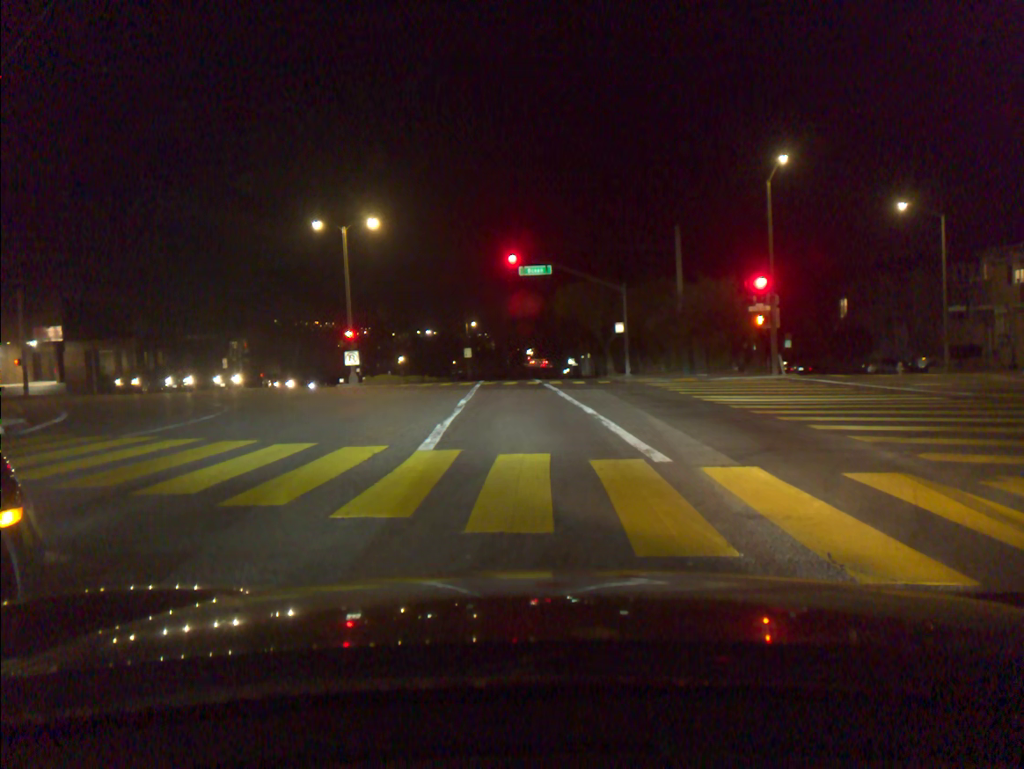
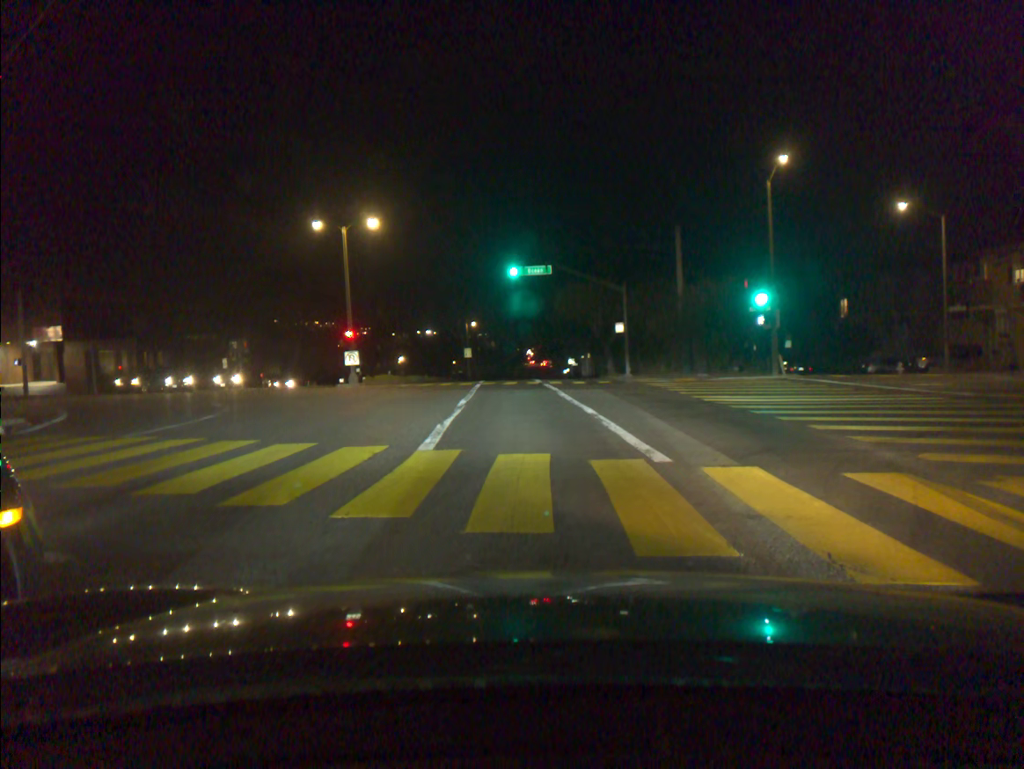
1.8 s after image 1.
(0.0, 0.0) m; 0°
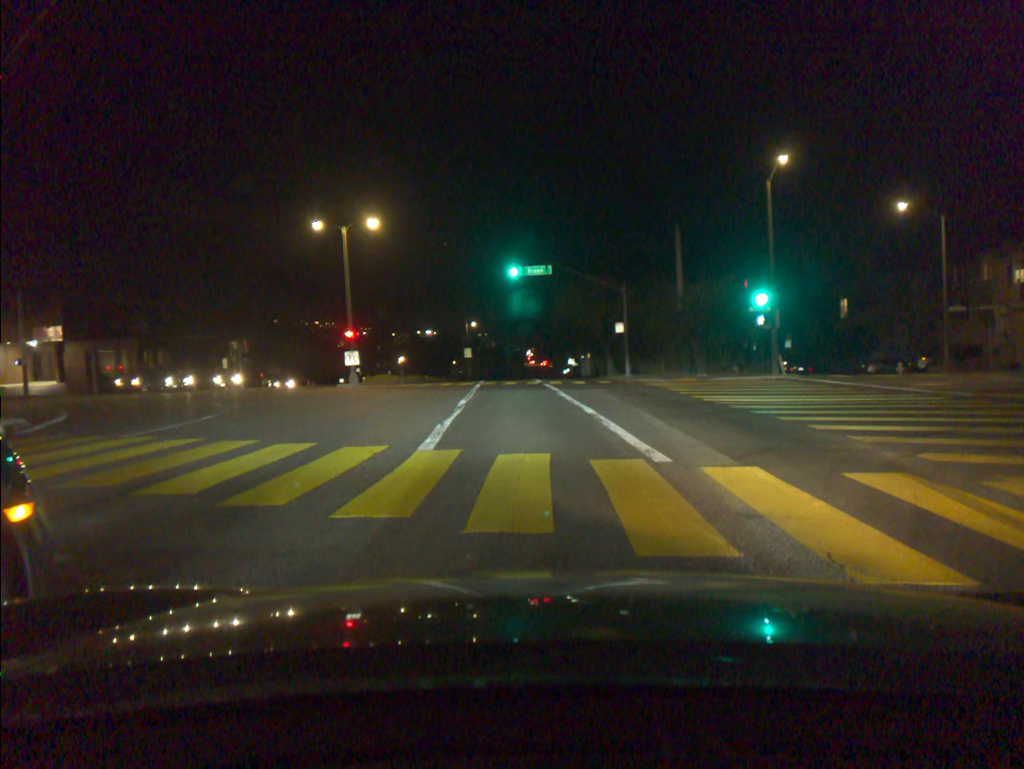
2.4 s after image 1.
(0.0, 0.0) m; 0°
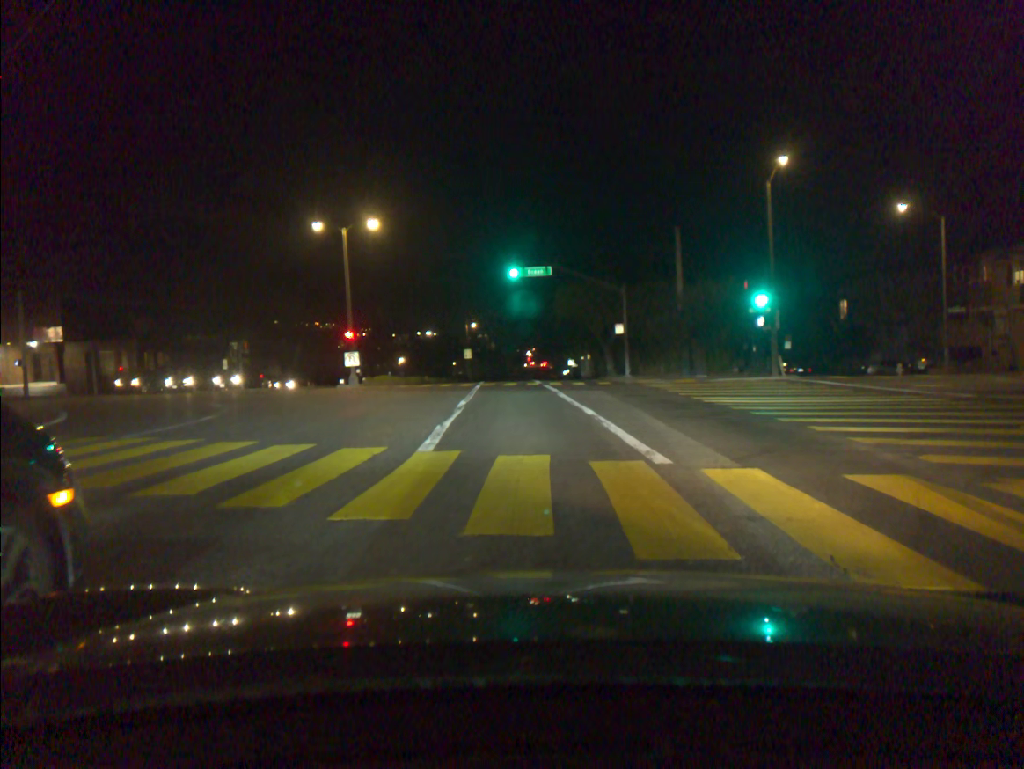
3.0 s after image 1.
(0.0, 0.0) m; 0°
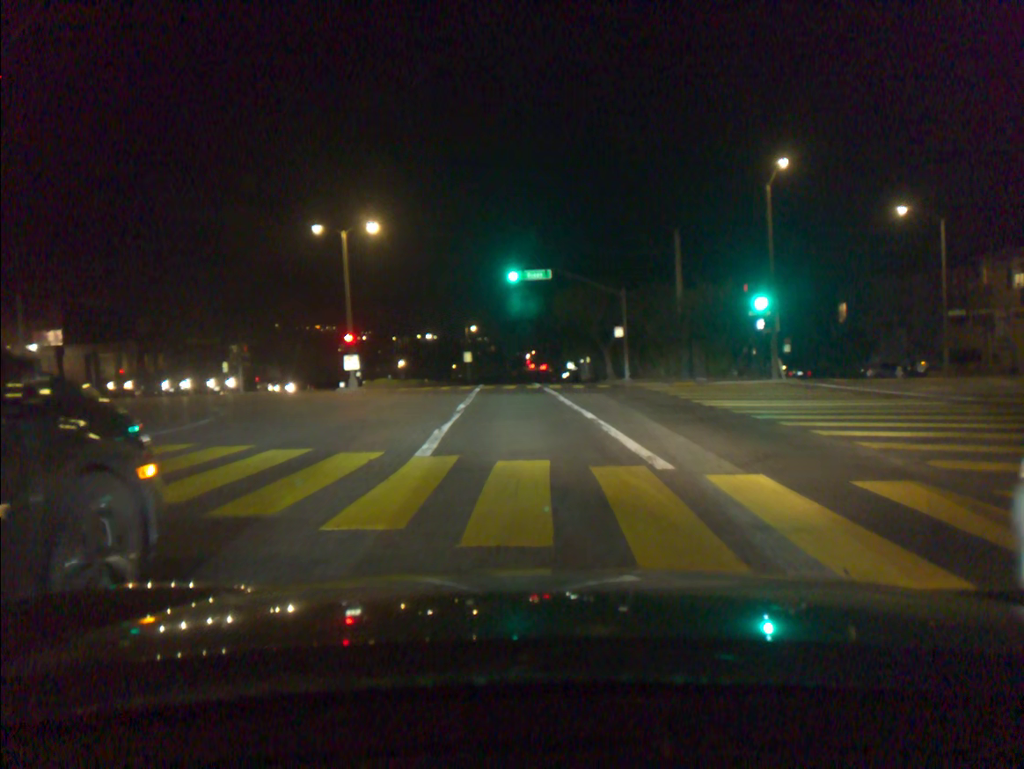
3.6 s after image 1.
(0.0, +0.2) m; 0°
